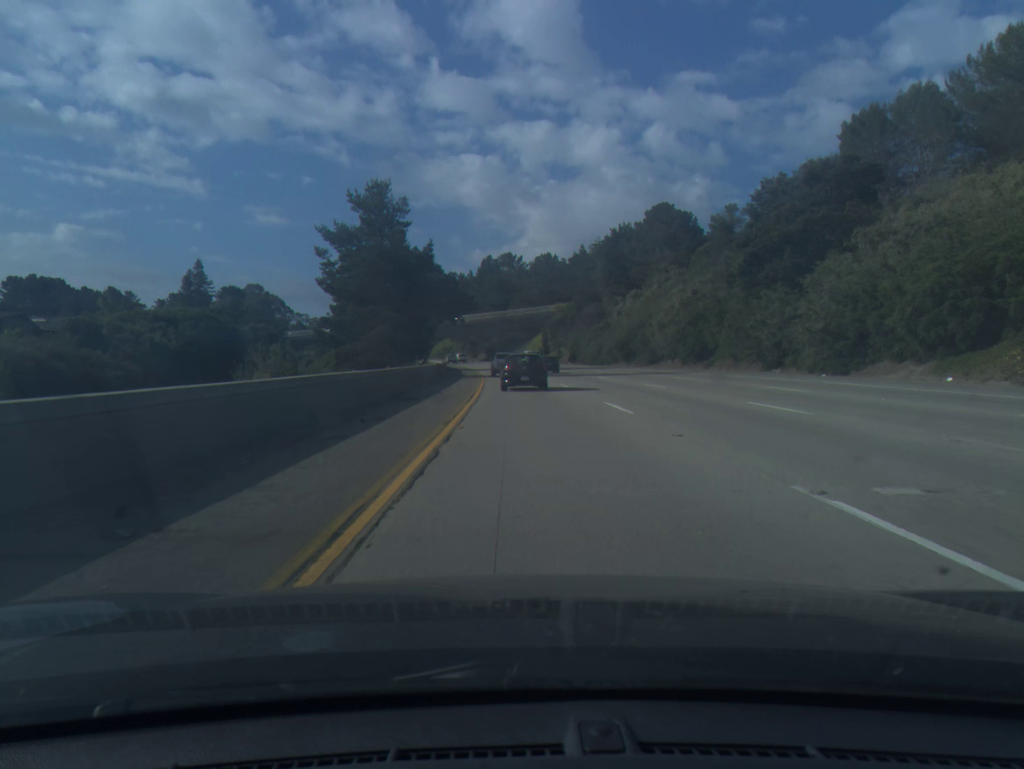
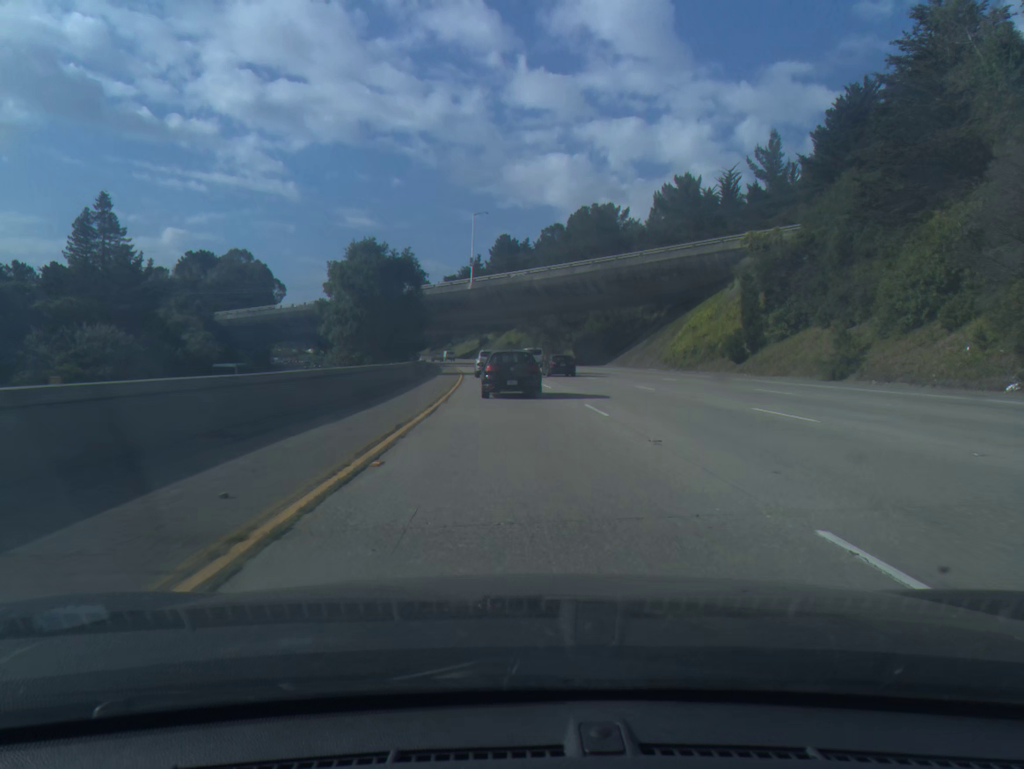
(-5.0, +103.4) m; -6°
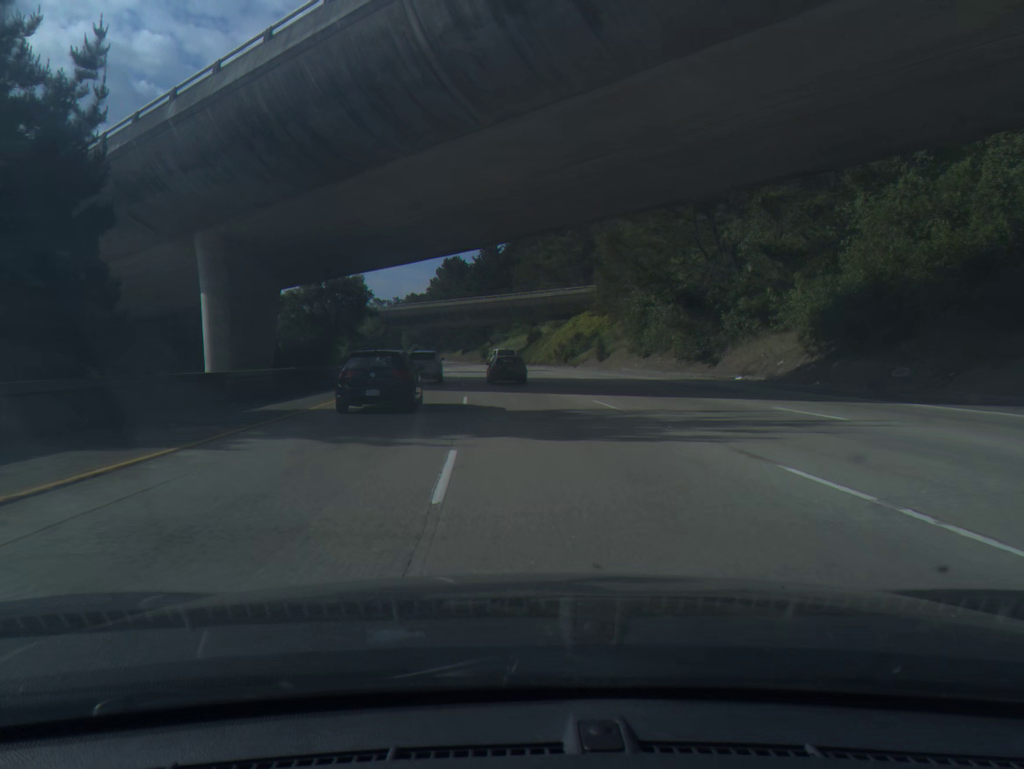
(-2.5, +82.1) m; -4°
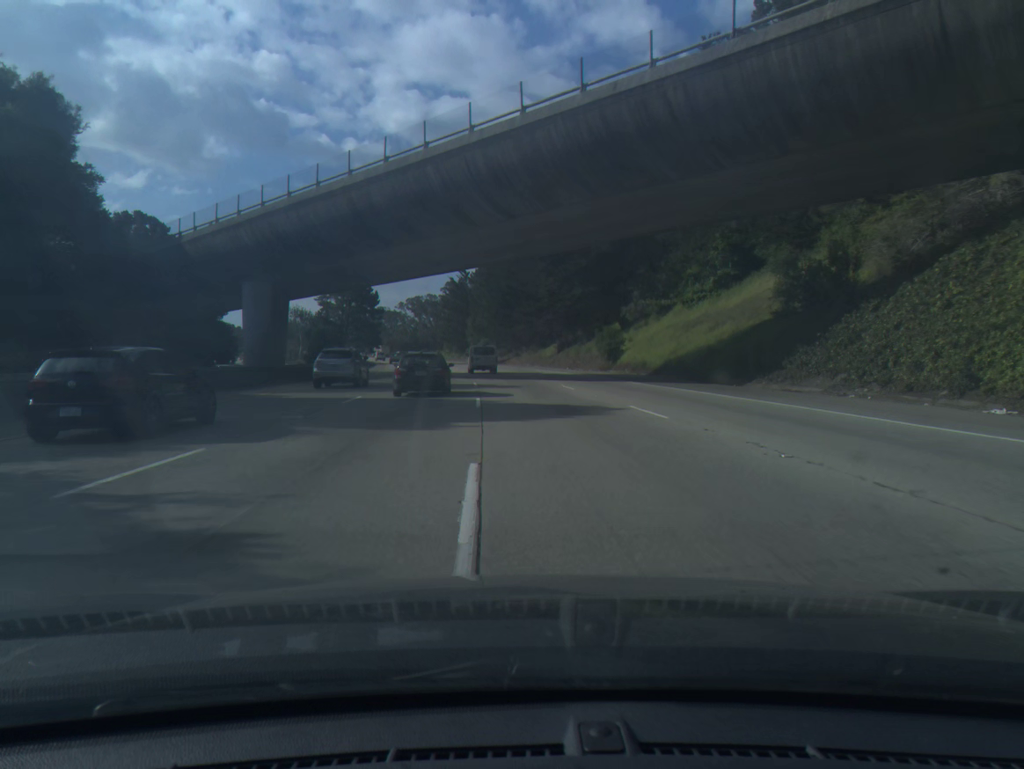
(-6.8, +101.3) m; -7°
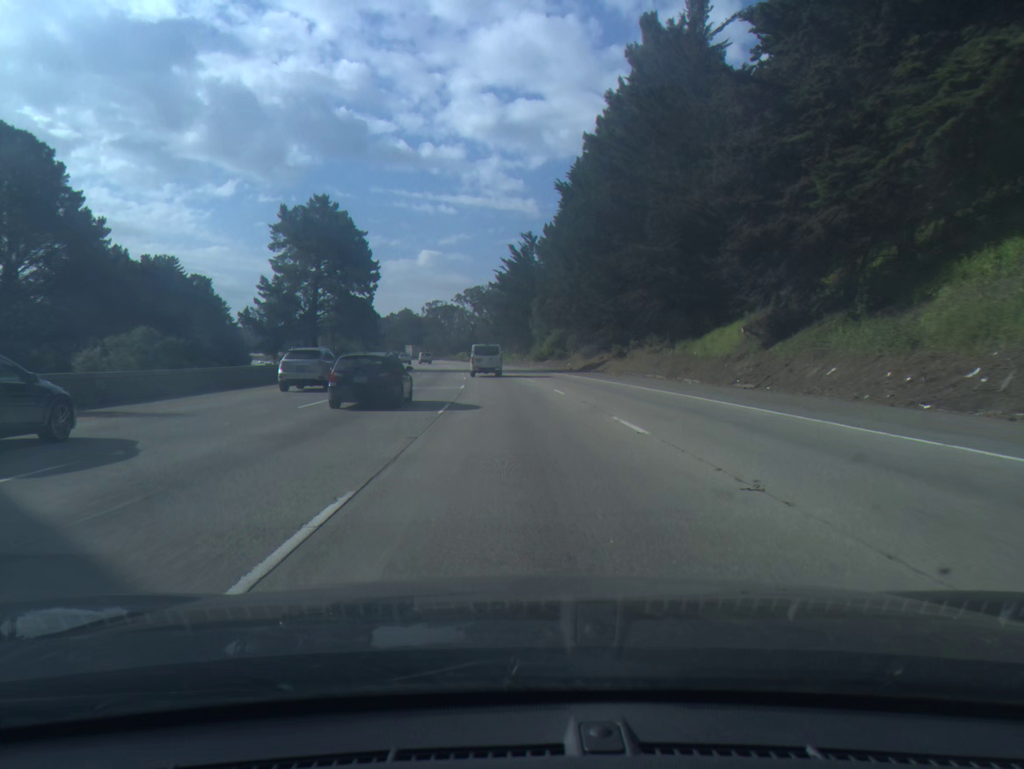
(-2.7, +60.4) m; -5°
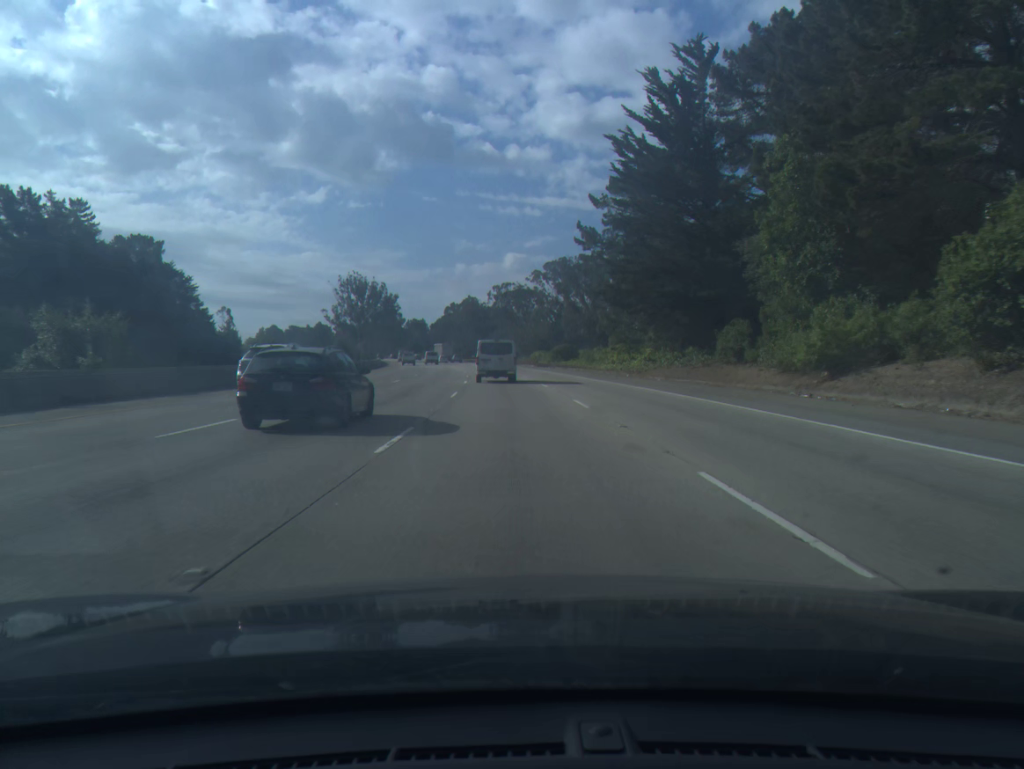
(-4.5, +81.4) m; -6°
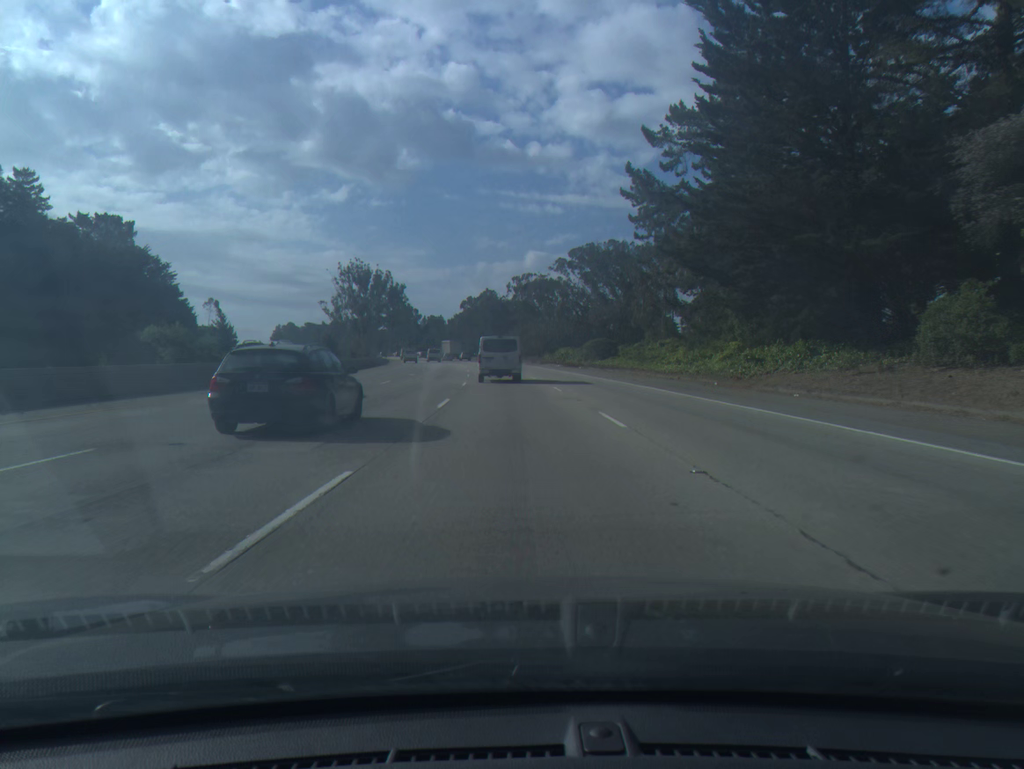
(-0.2, +20.3) m; -1°
